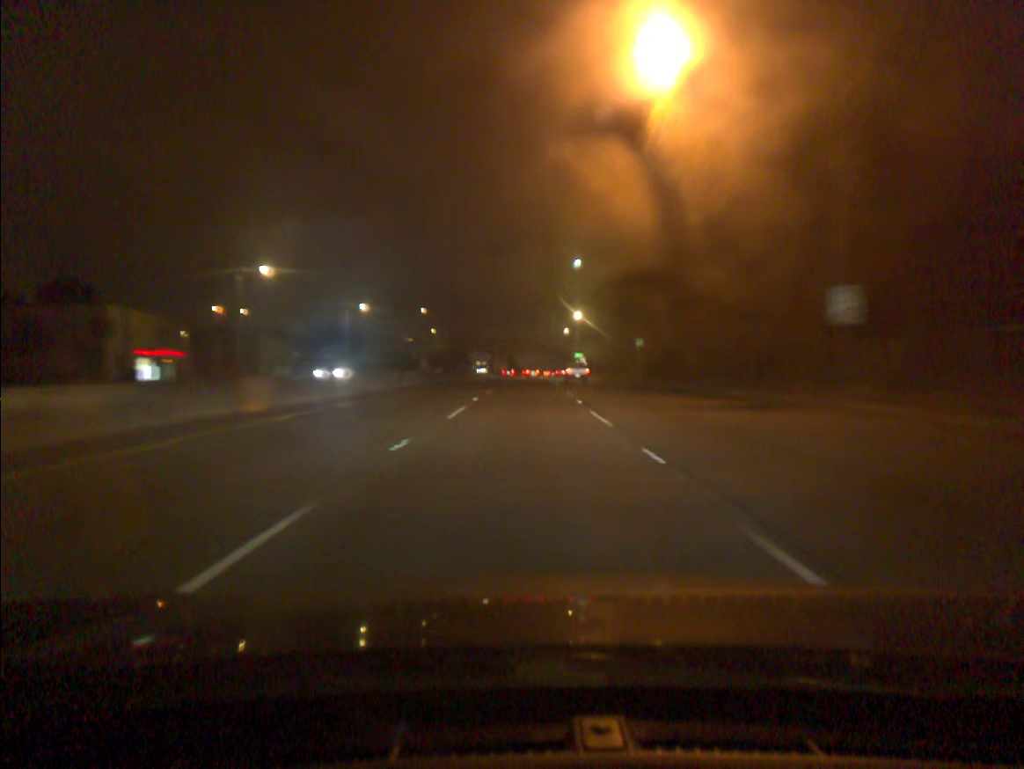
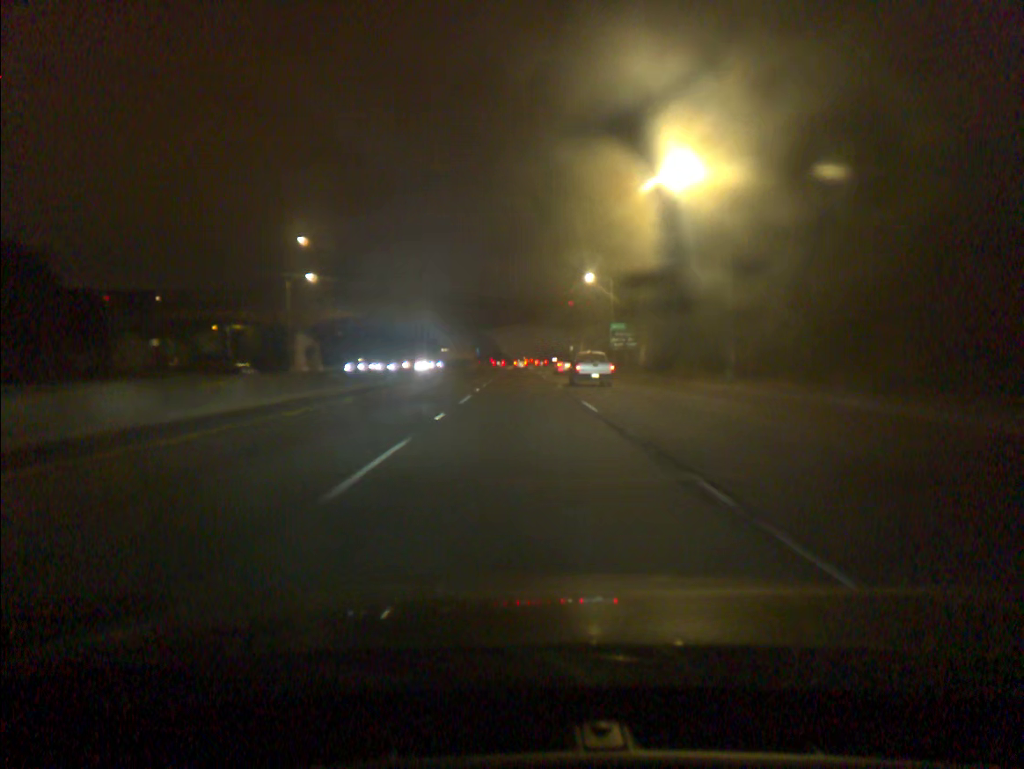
(+1.4, +83.4) m; +1°
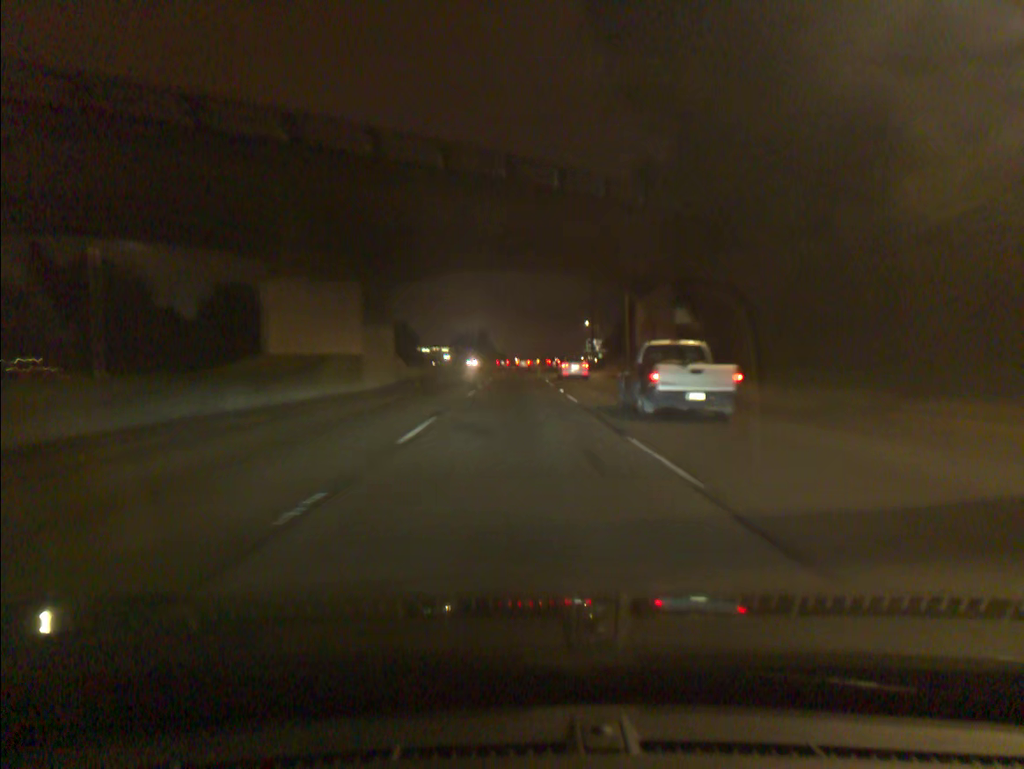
(+0.1, +69.6) m; 0°
